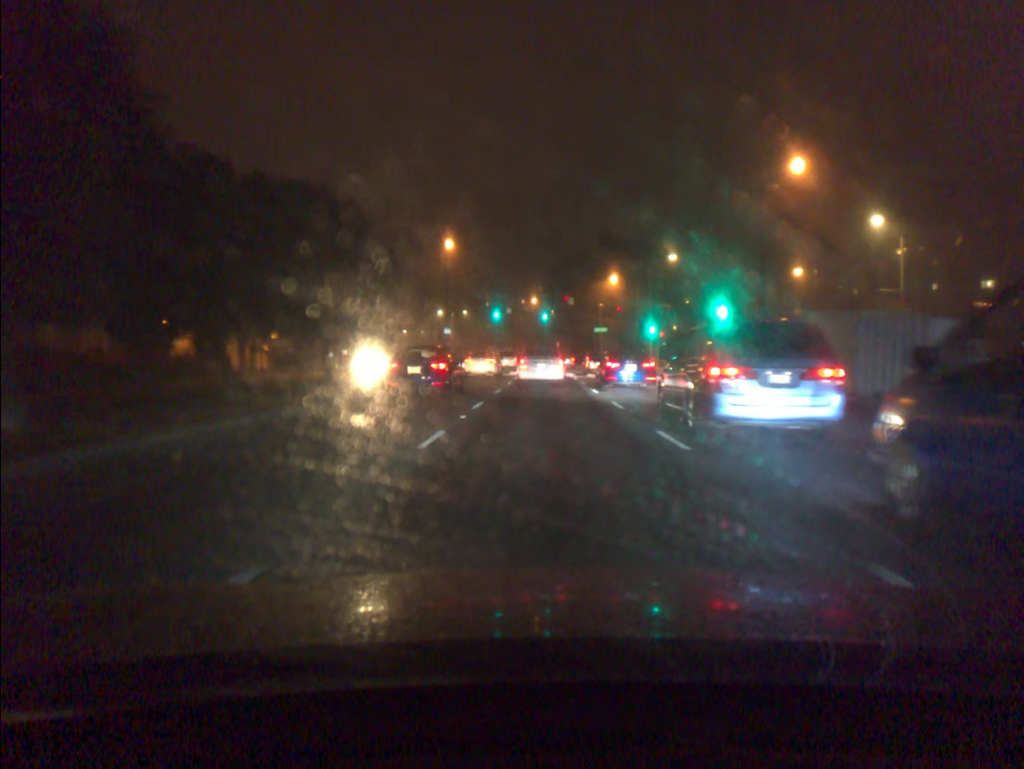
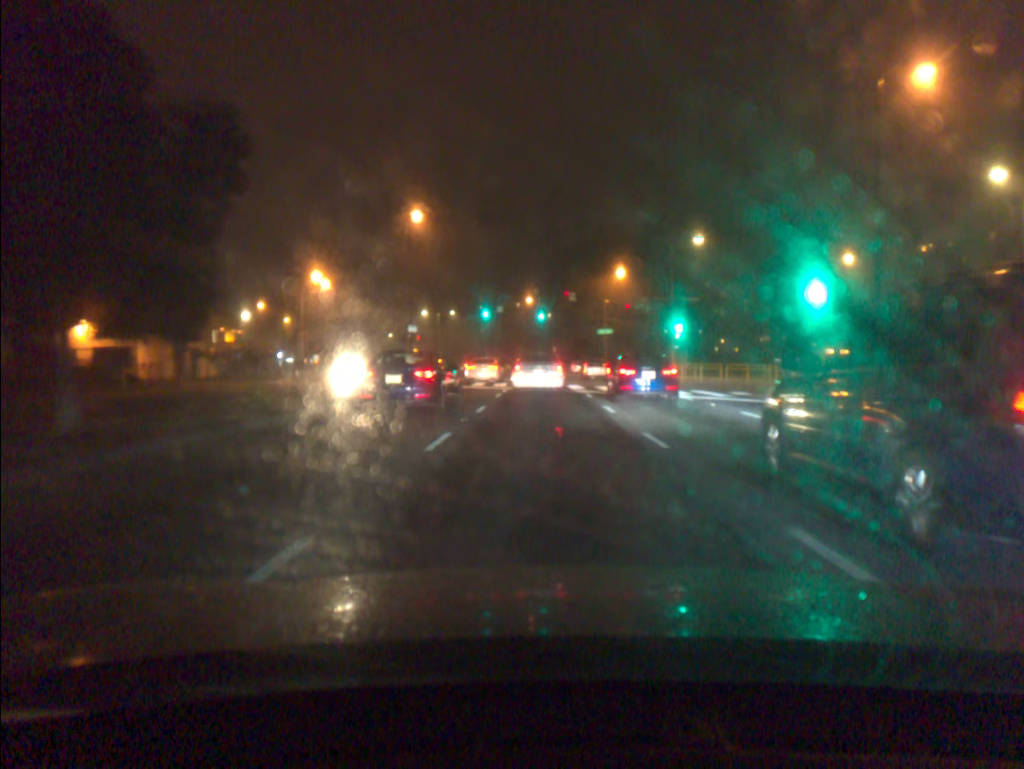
(0.0, +14.2) m; 0°
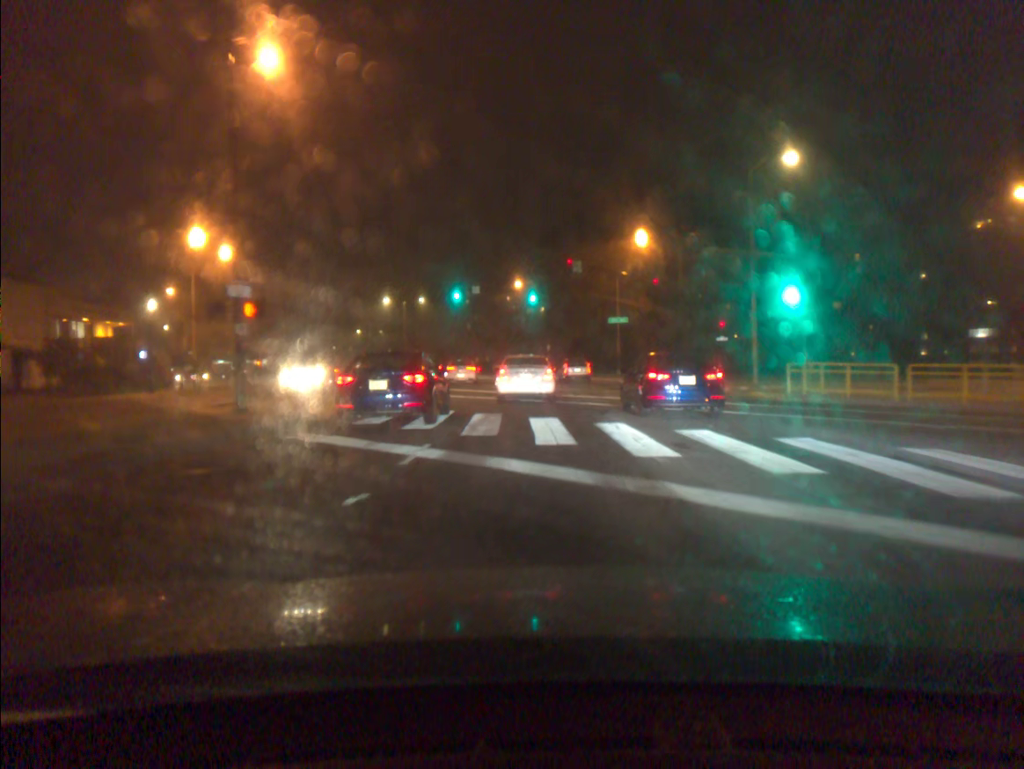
(+0.1, +23.7) m; 0°
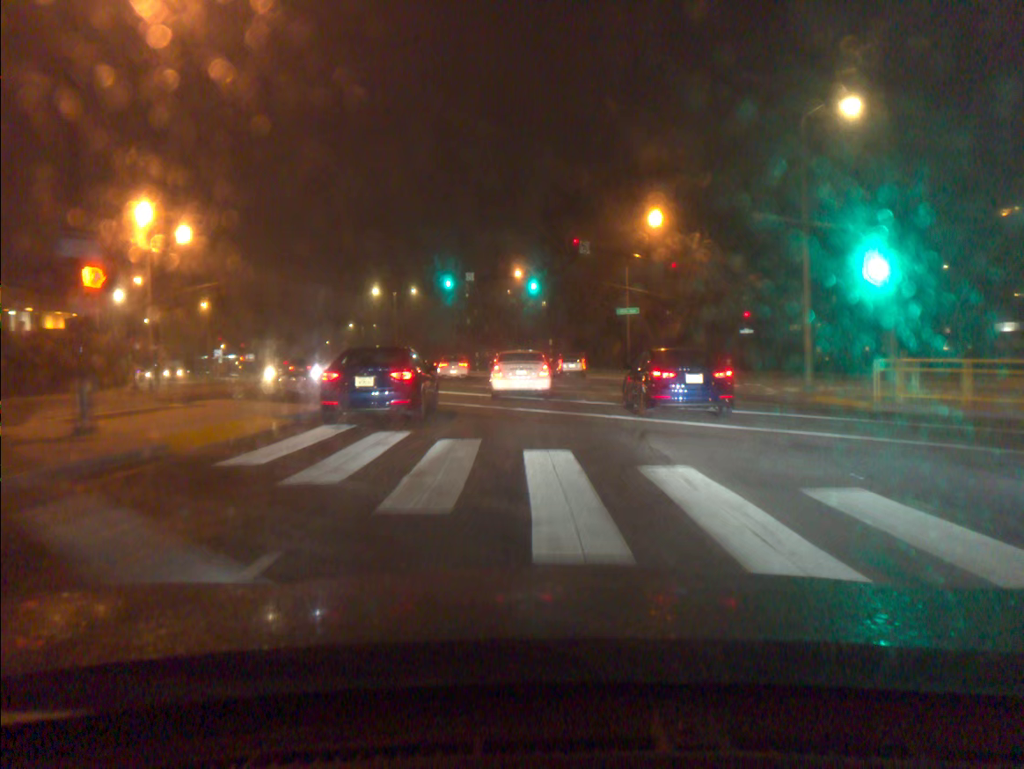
(0.0, +6.6) m; 0°
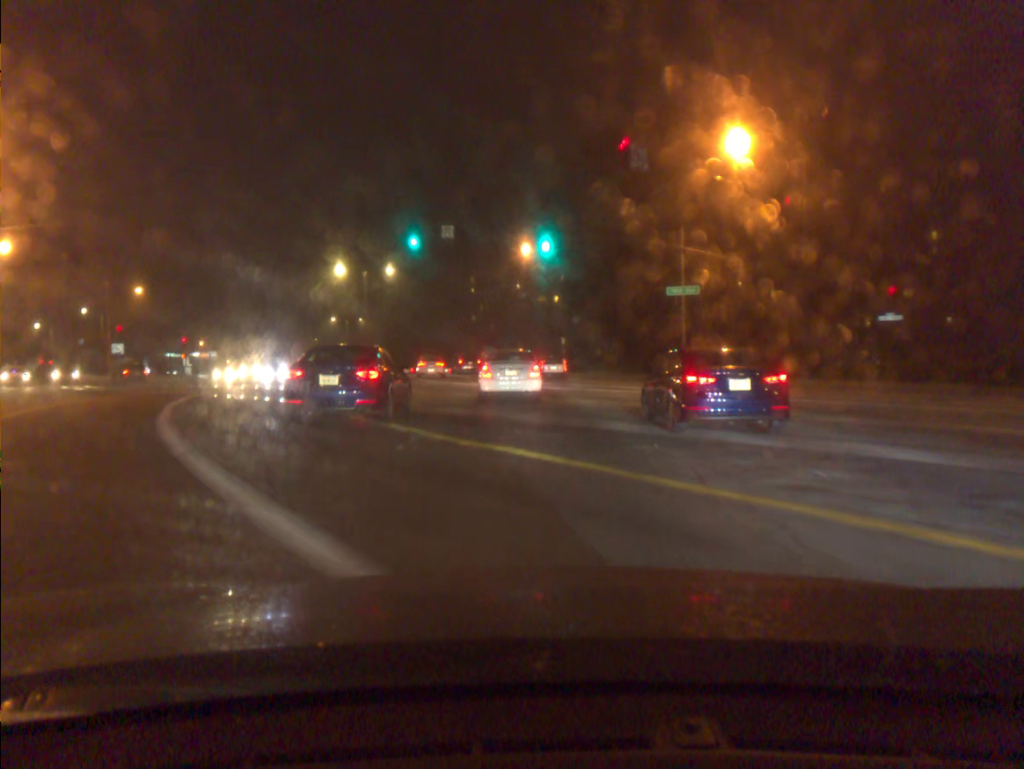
(-0.1, +20.9) m; 0°
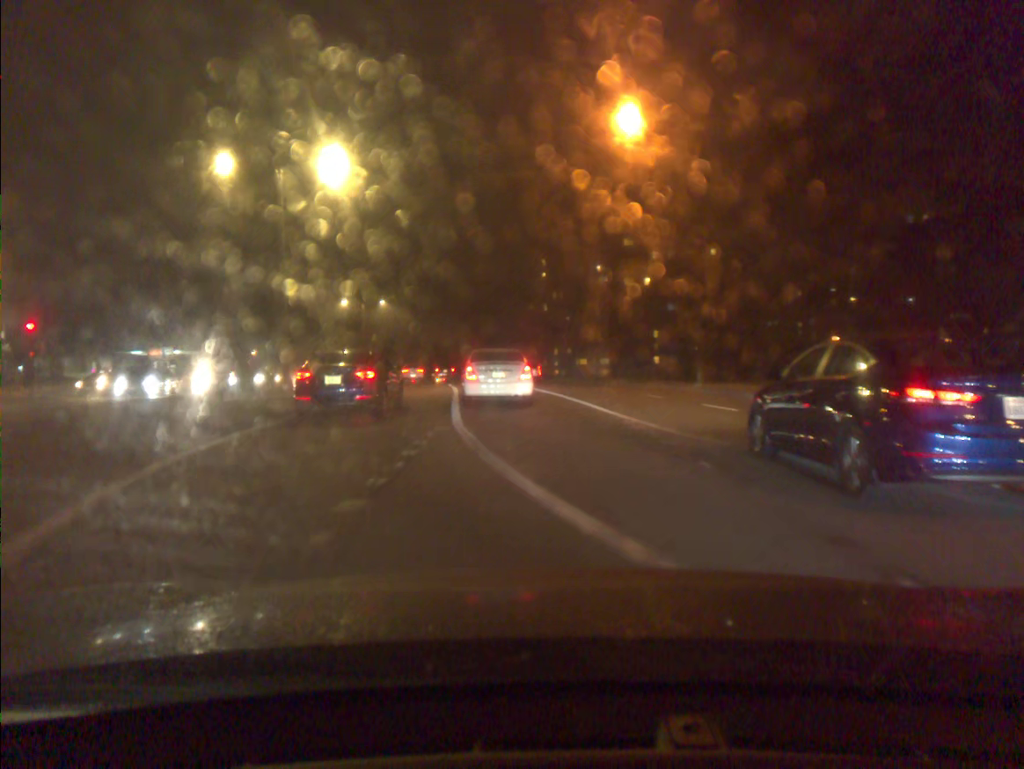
(-1.7, +38.3) m; -6°
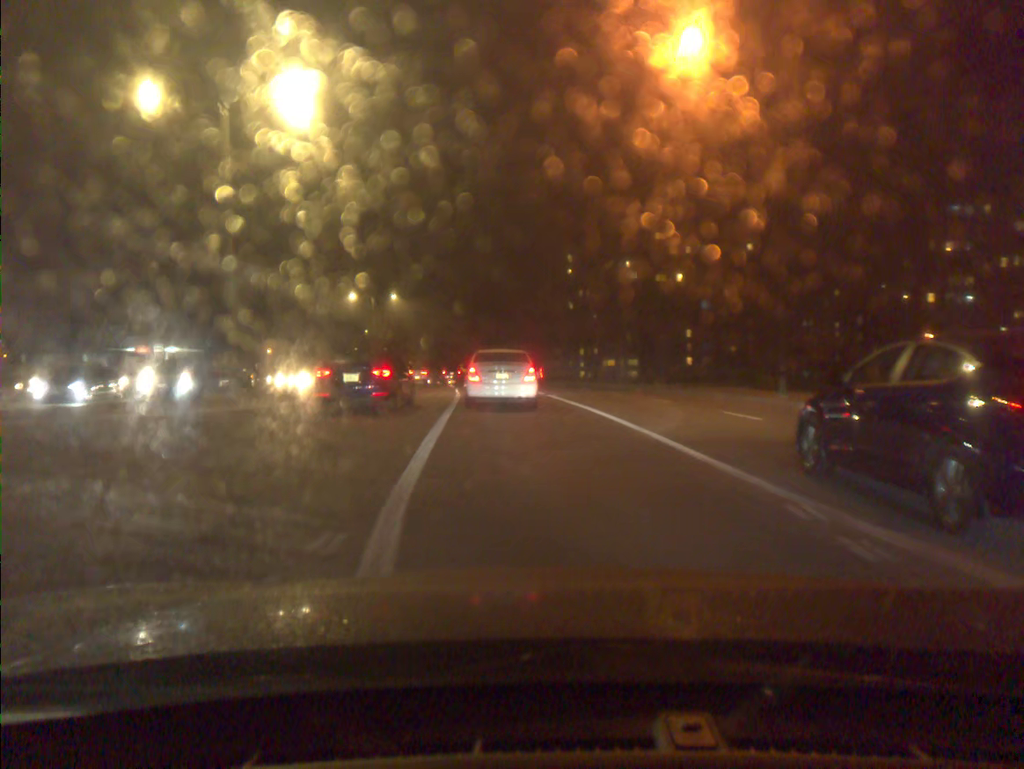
(-0.1, +8.3) m; -2°
